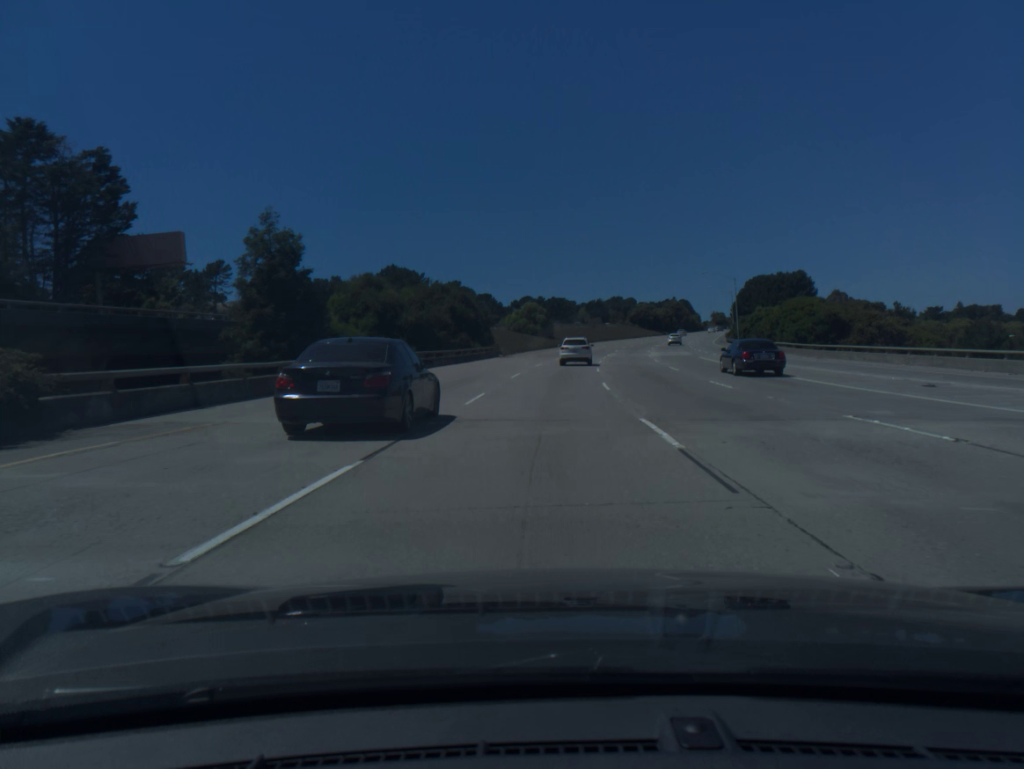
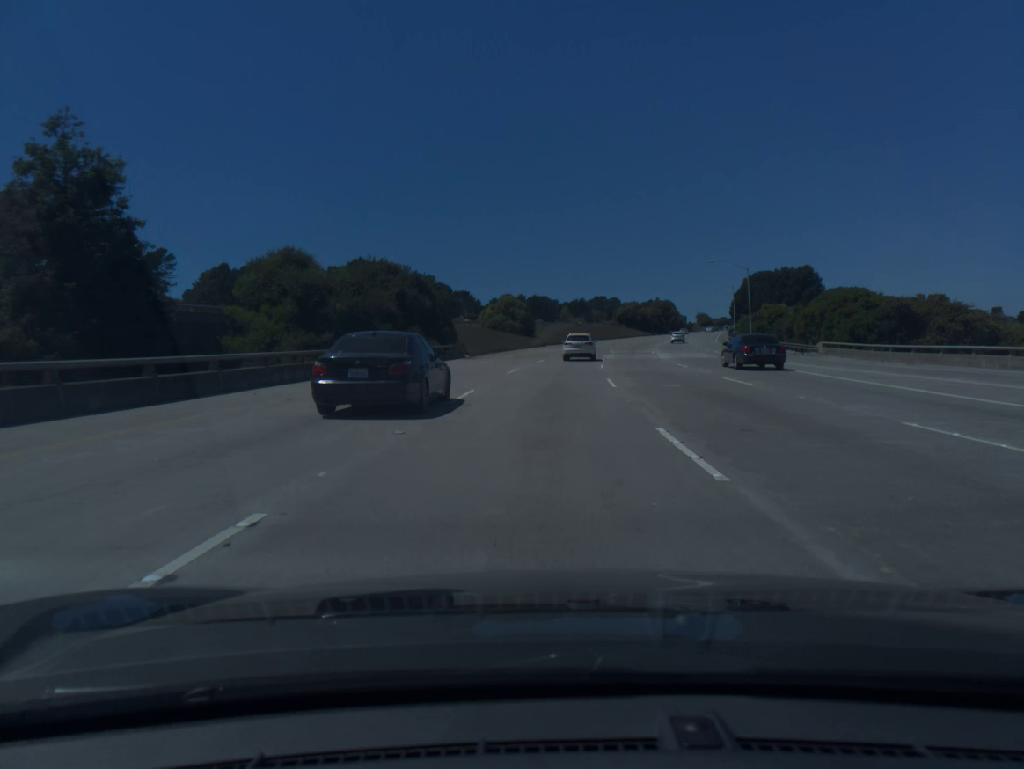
(+0.2, +16.7) m; +1°
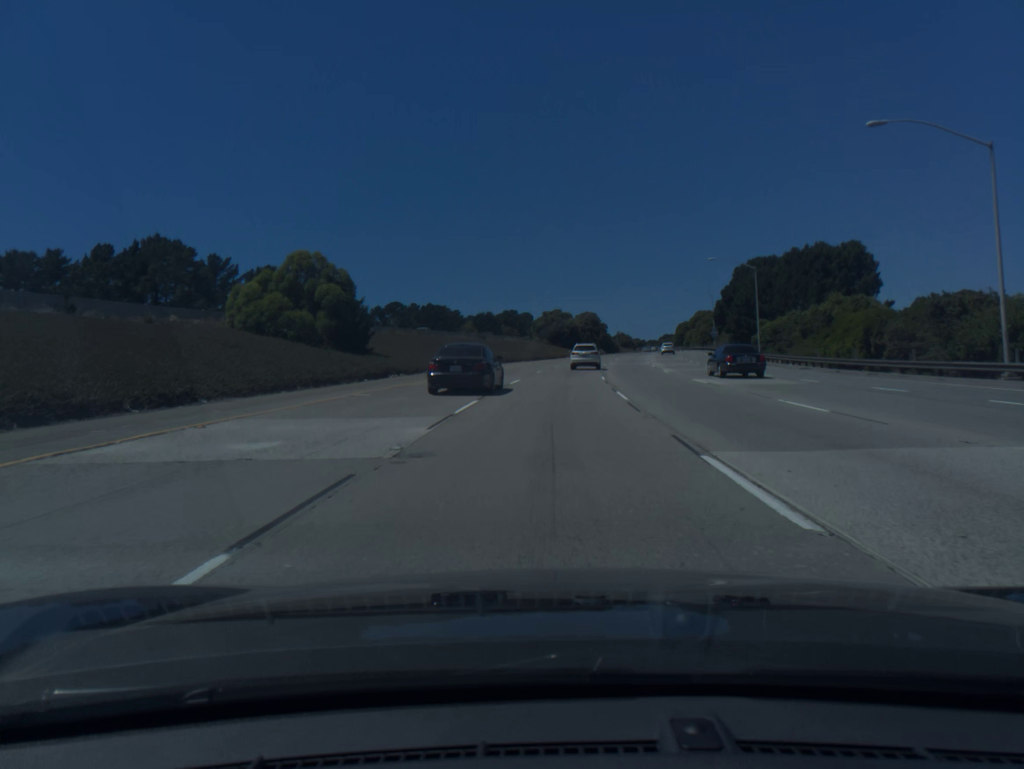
(+3.6, +65.4) m; +7°
